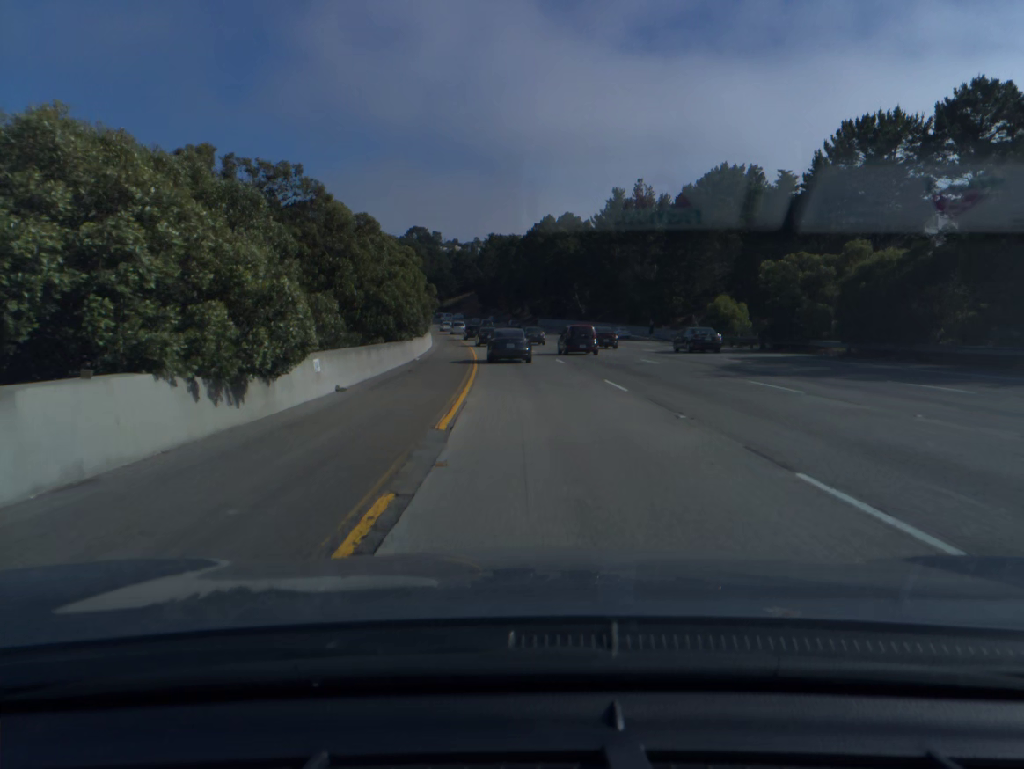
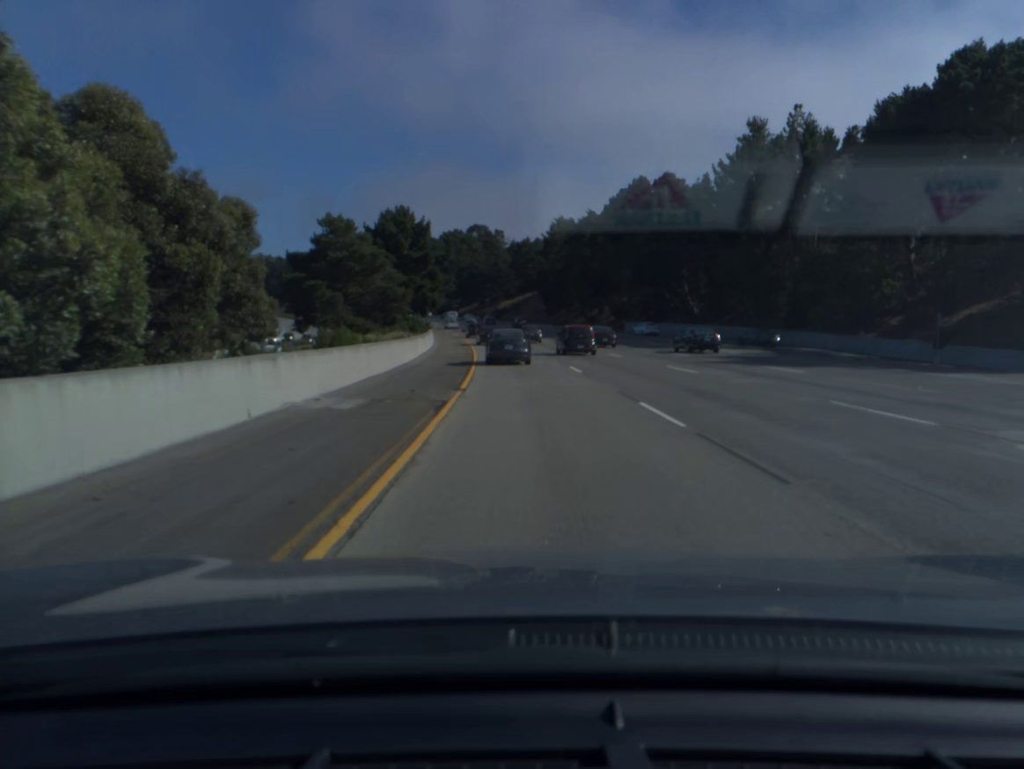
(-1.9, +49.9) m; -5°
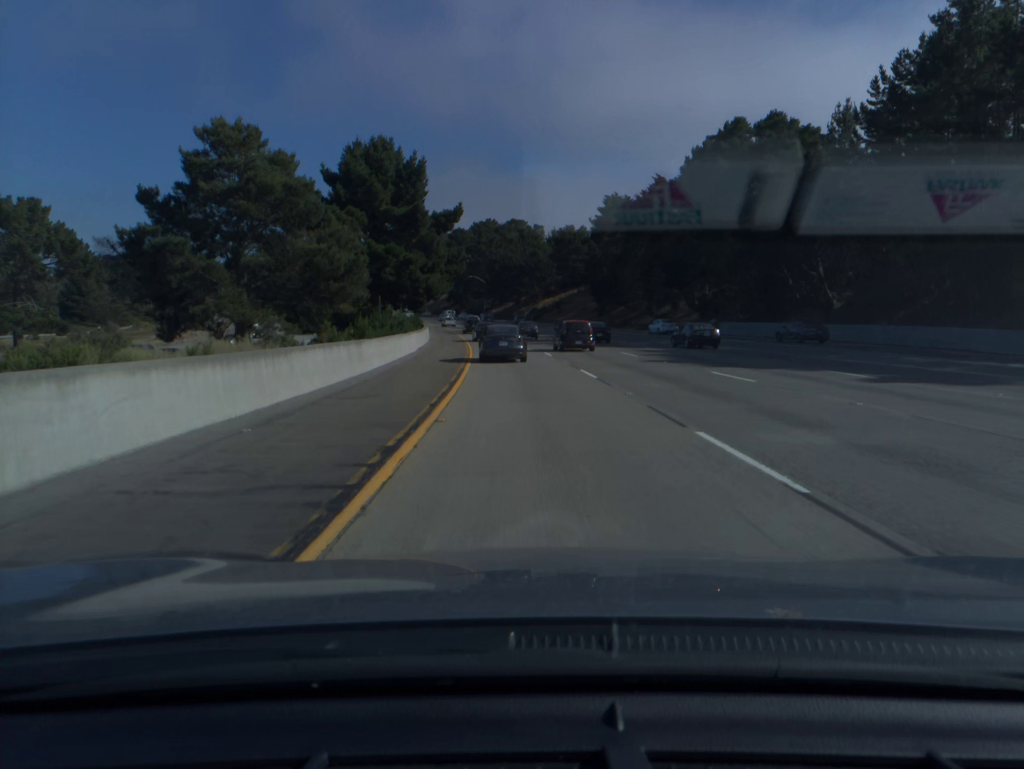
(-0.9, +33.9) m; -3°
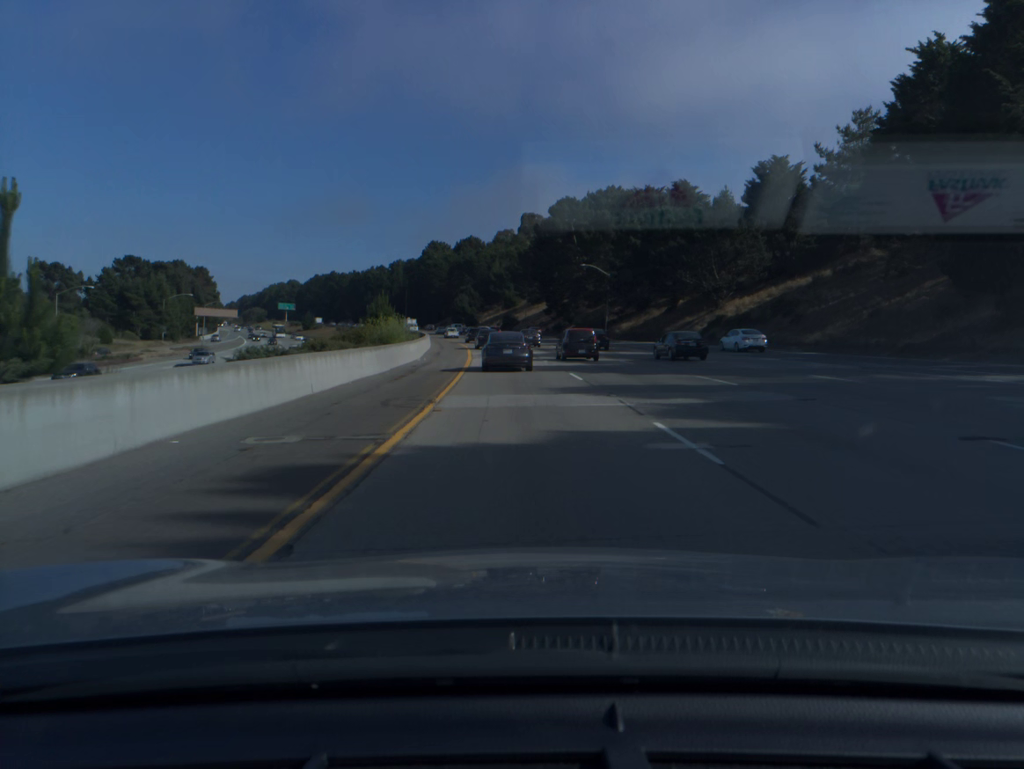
(-5.8, +85.2) m; -8°
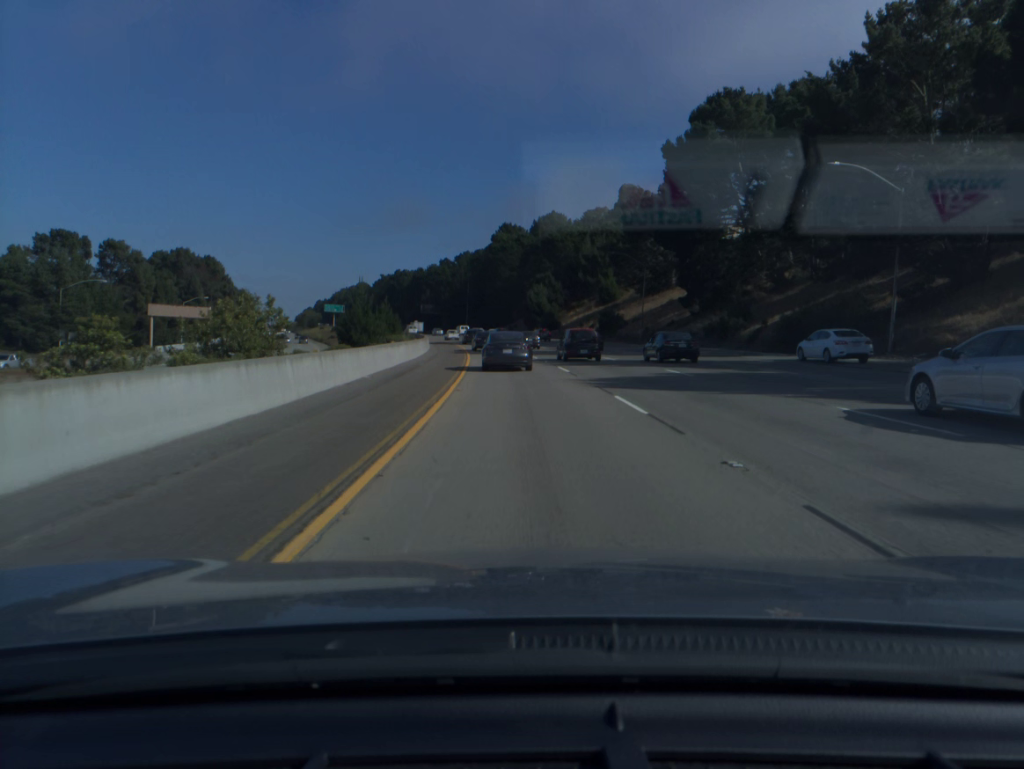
(-3.7, +67.5) m; -6°
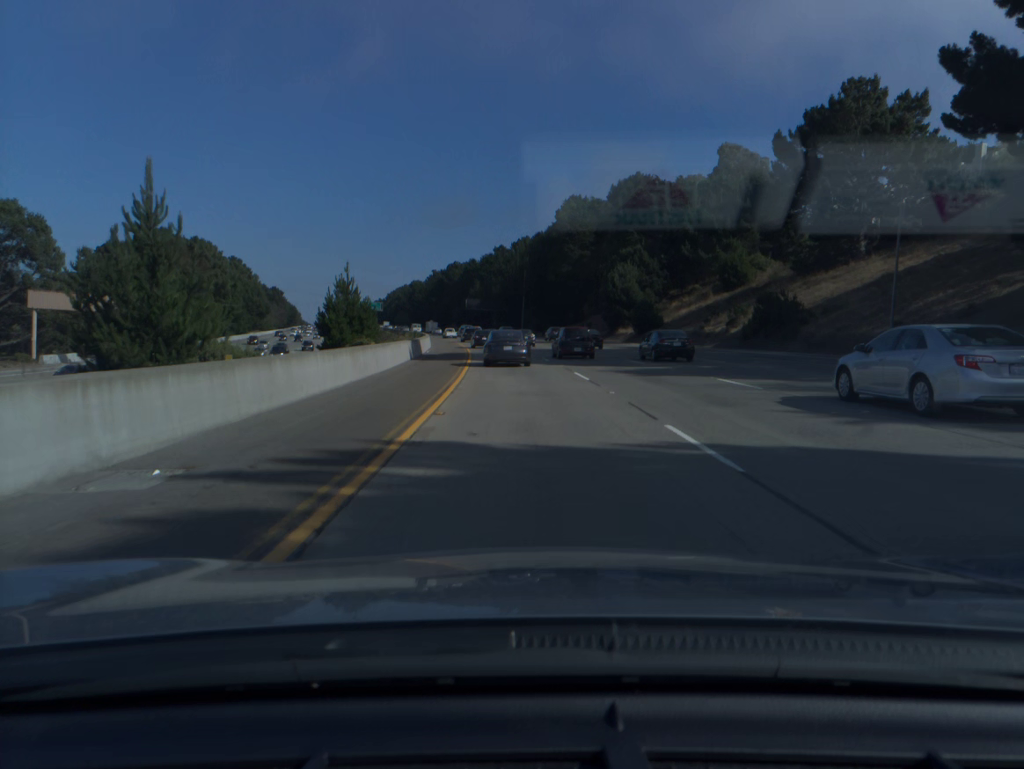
(-2.0, +49.5) m; -5°
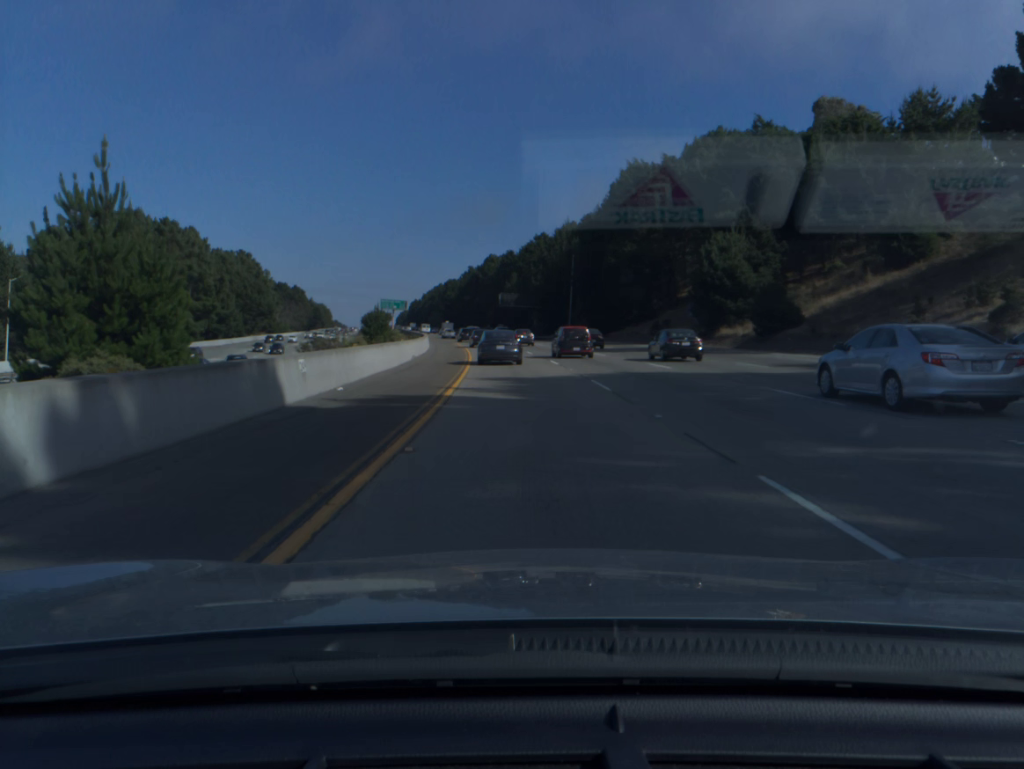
(-0.9, +33.0) m; -3°
